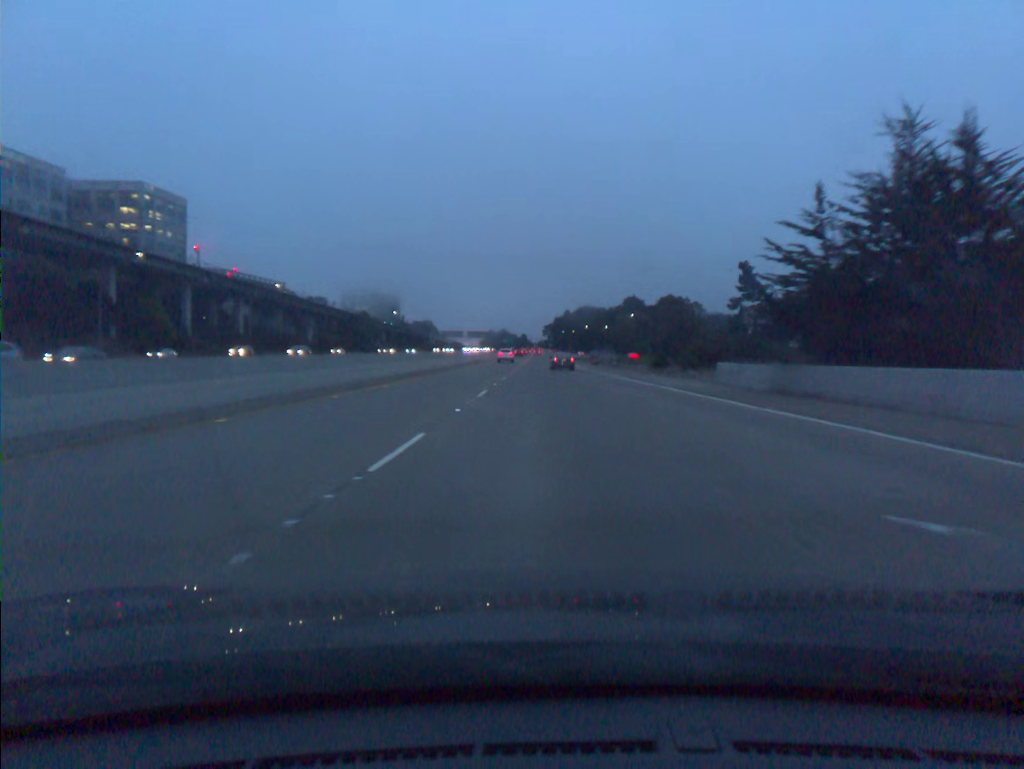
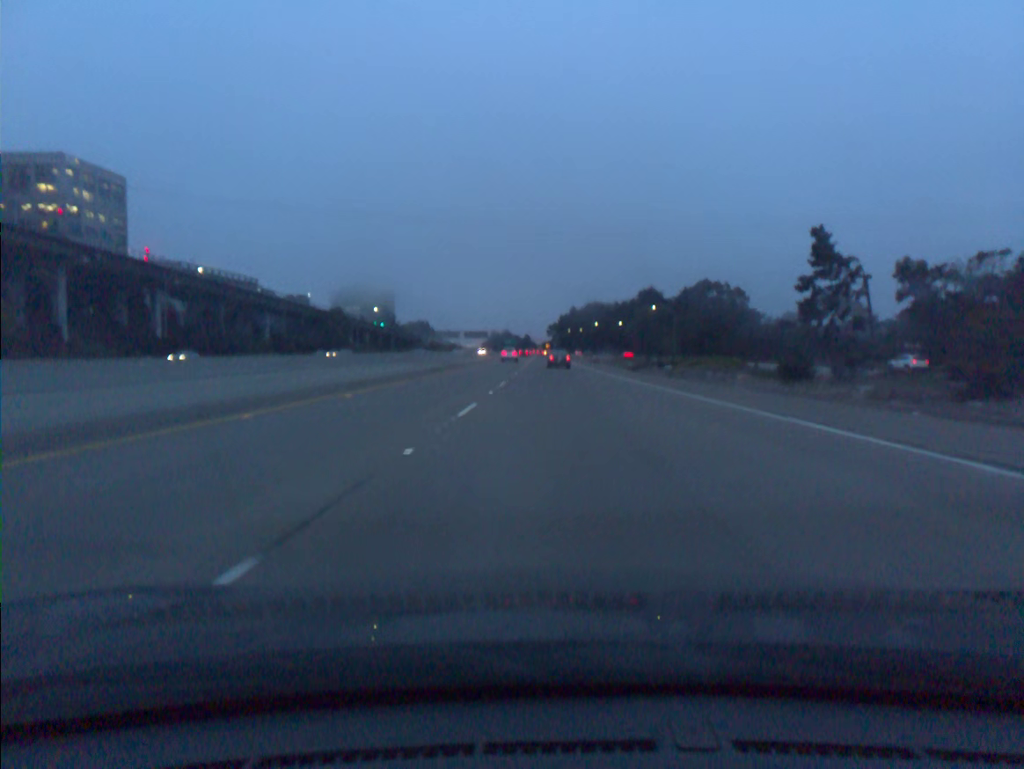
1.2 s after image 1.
(-0.1, +36.4) m; 0°
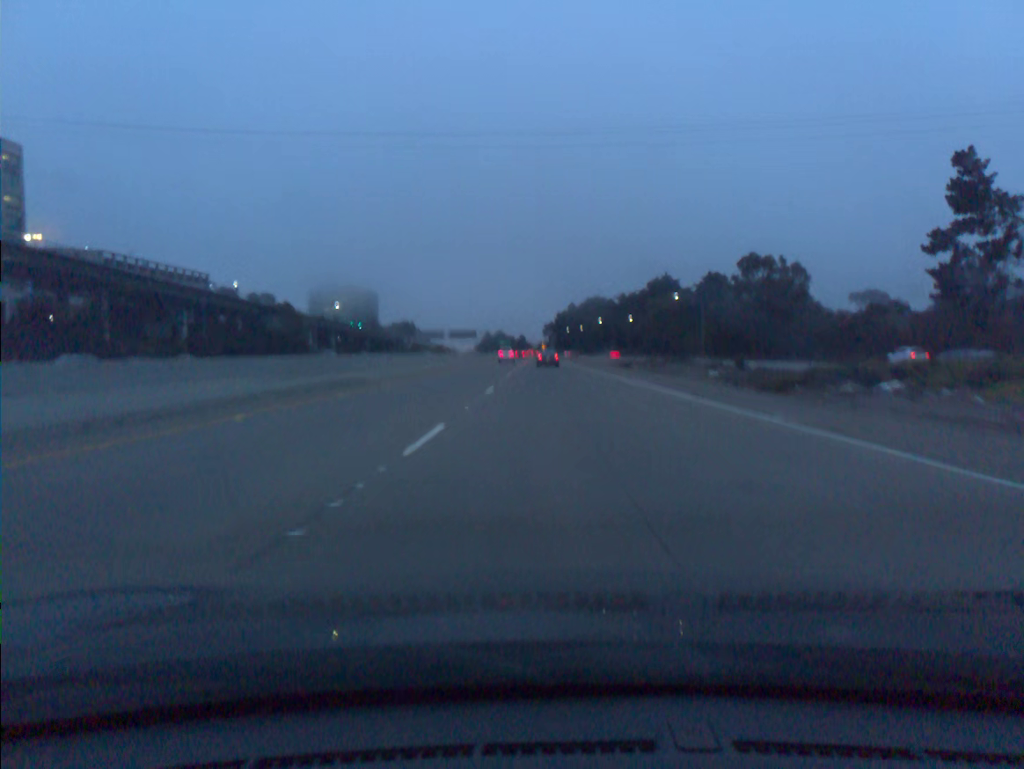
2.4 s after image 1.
(+0.1, +36.5) m; 0°
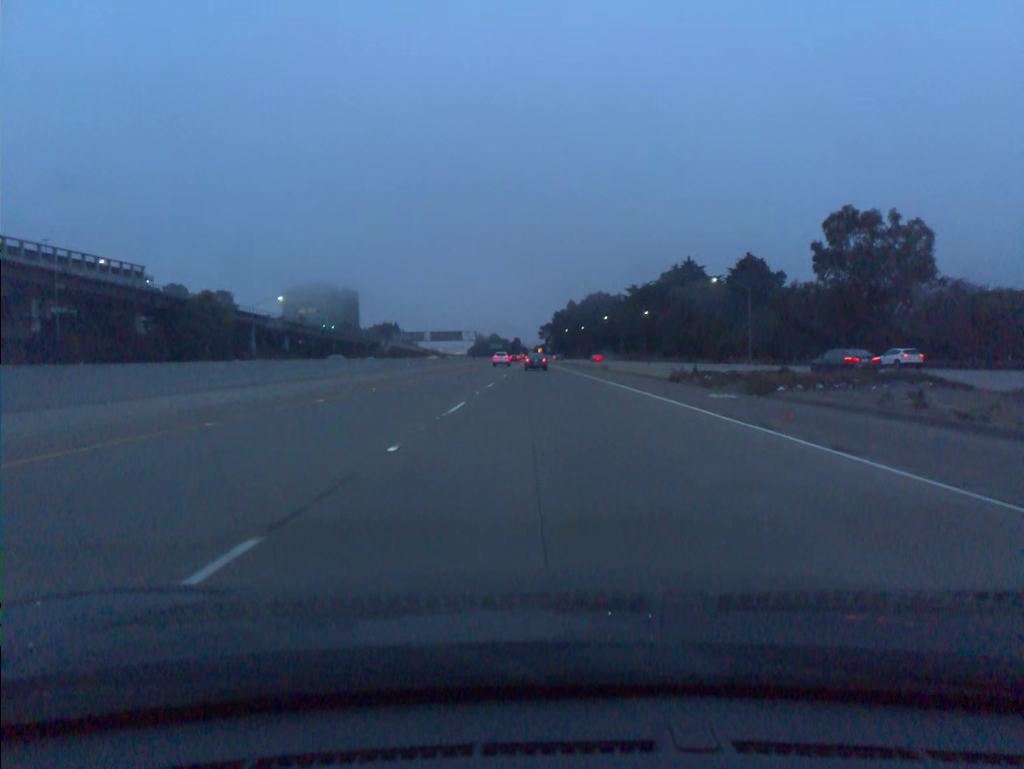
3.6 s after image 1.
(+0.1, +36.5) m; 0°
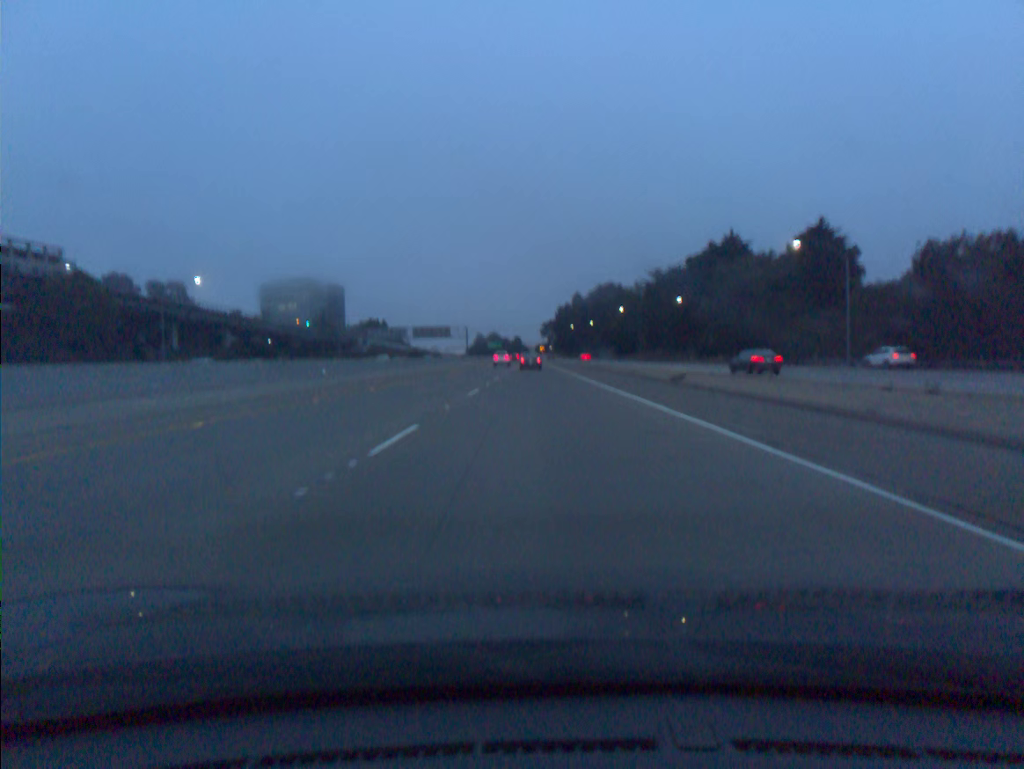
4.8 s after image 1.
(-0.1, +36.5) m; 0°
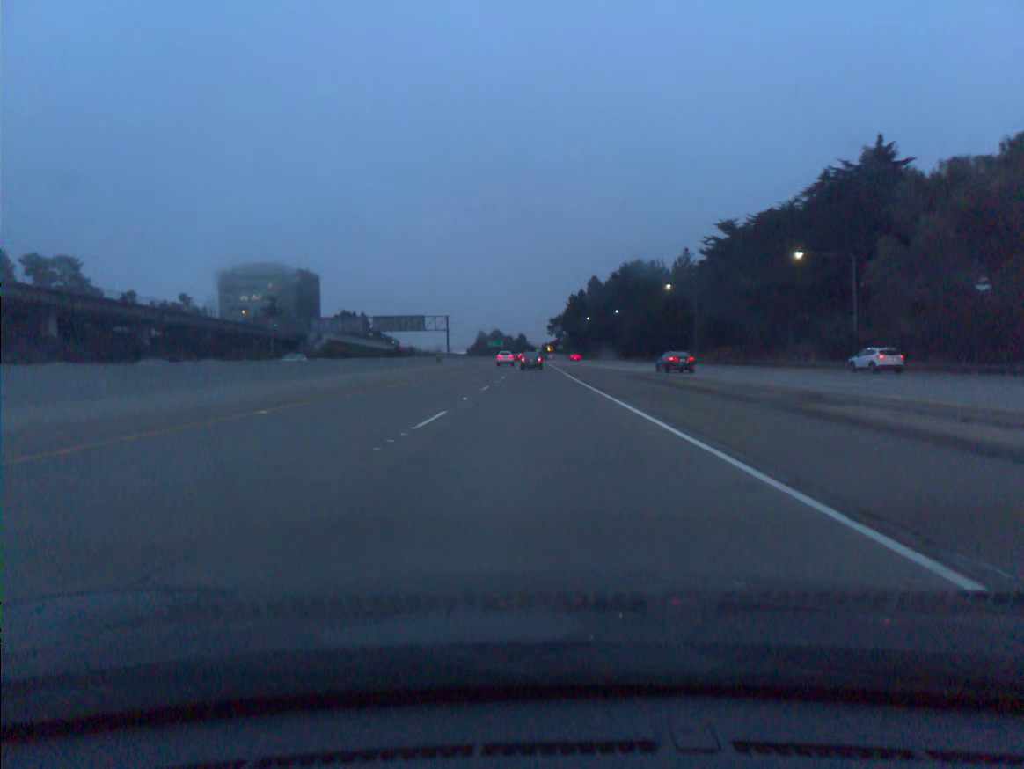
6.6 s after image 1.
(-0.1, +54.7) m; 0°
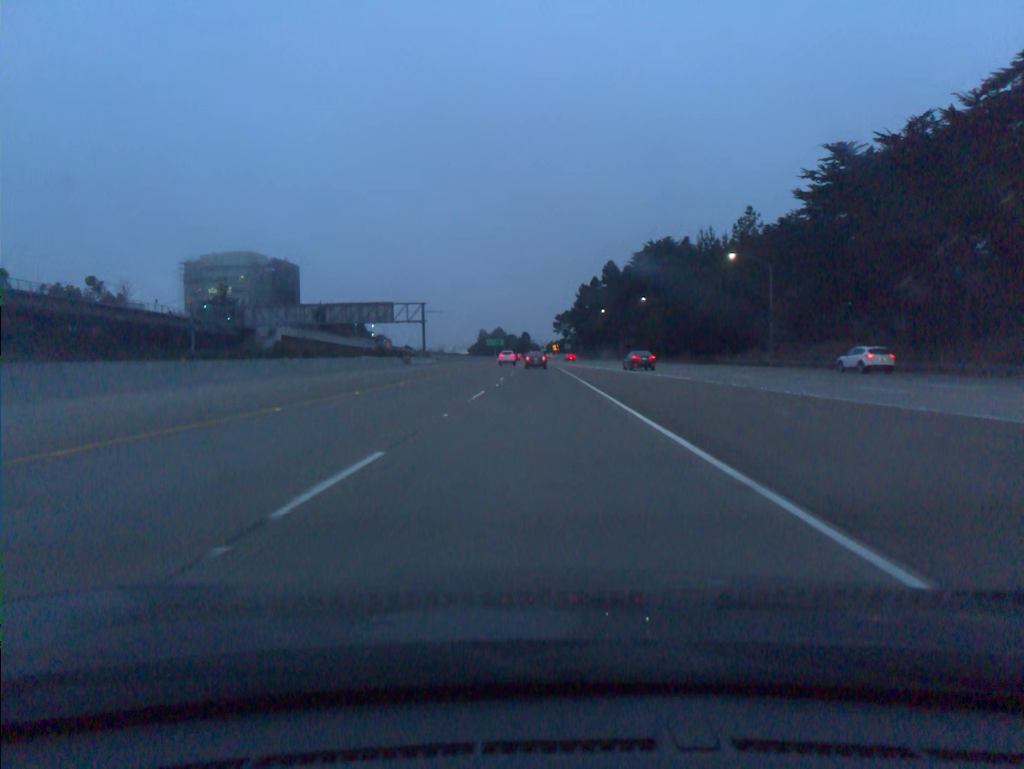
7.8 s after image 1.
(-0.1, +36.4) m; 0°
